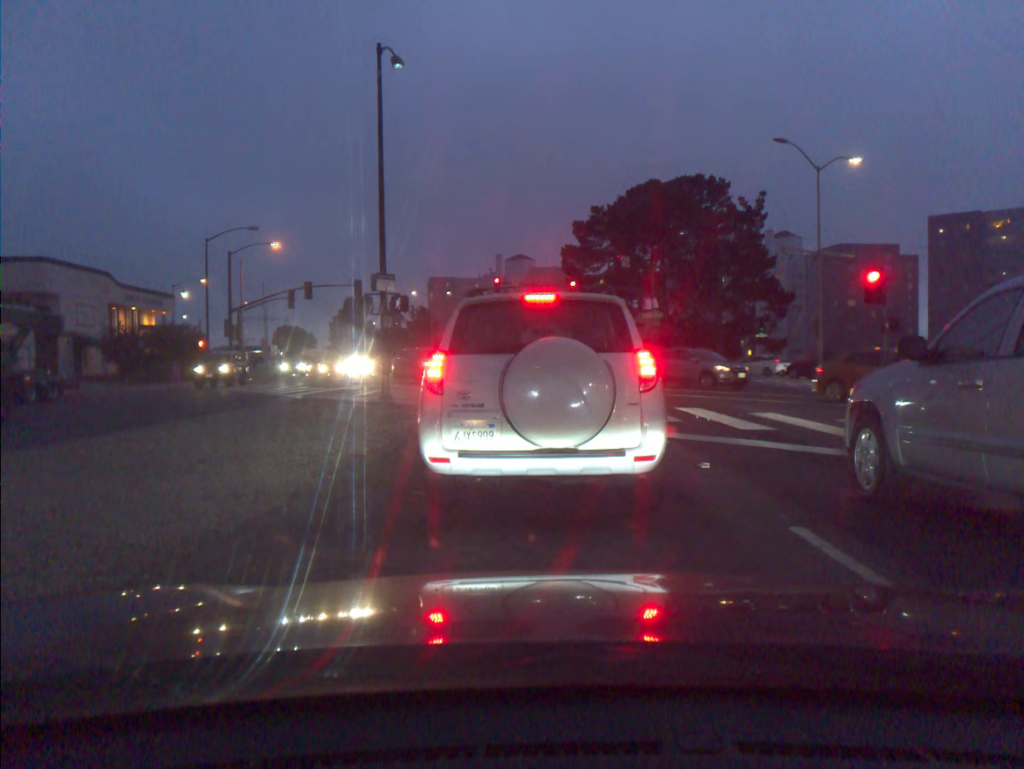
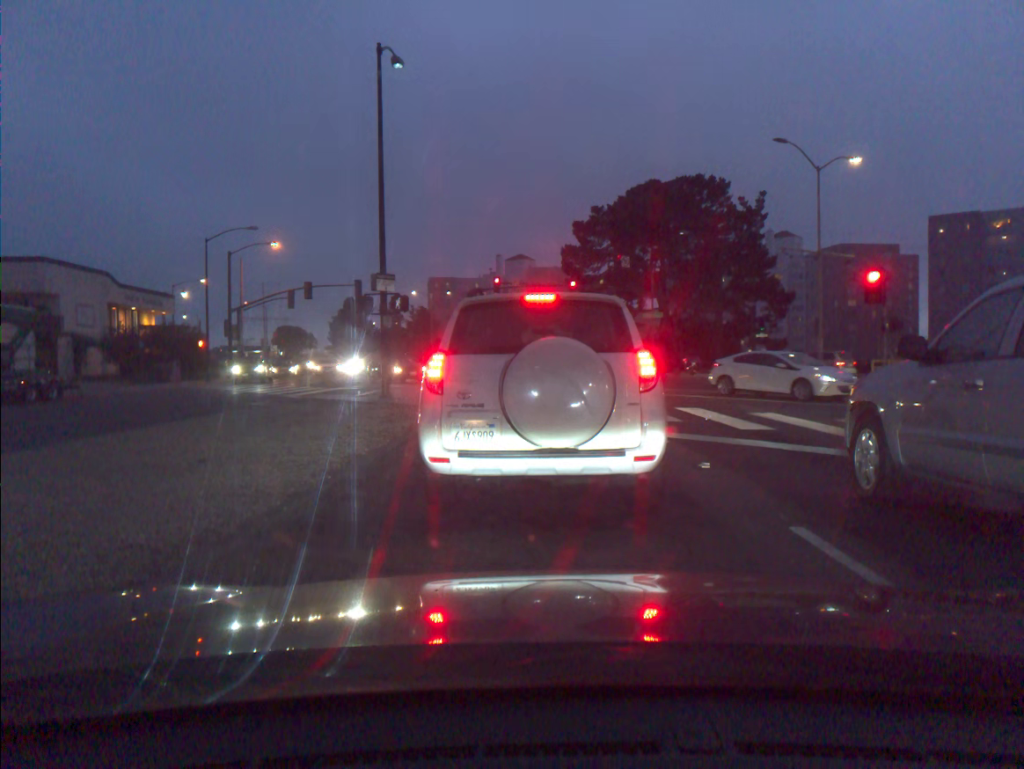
(0.0, 0.0) m; 0°
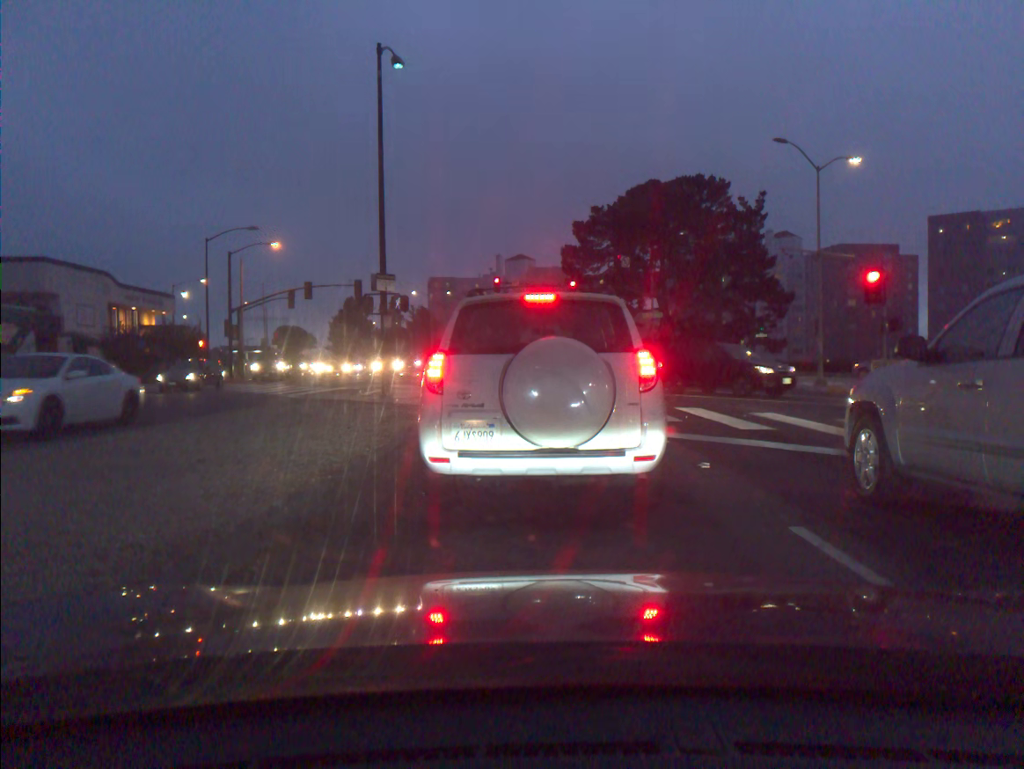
(0.0, 0.0) m; 0°
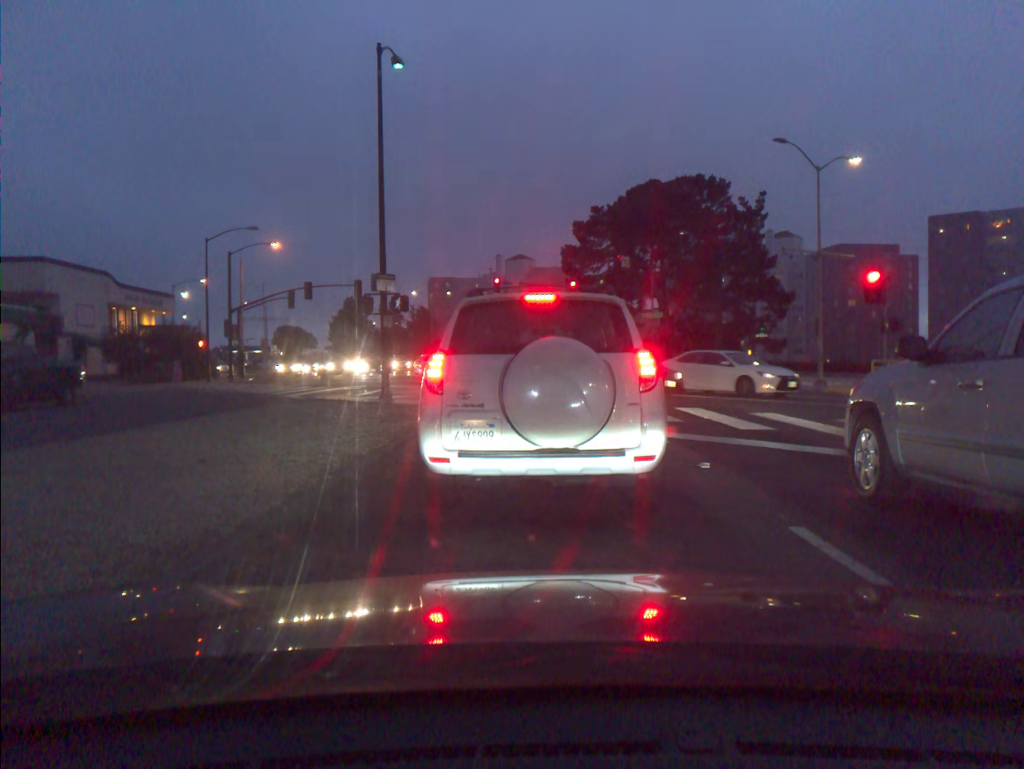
(0.0, +0.1) m; 0°
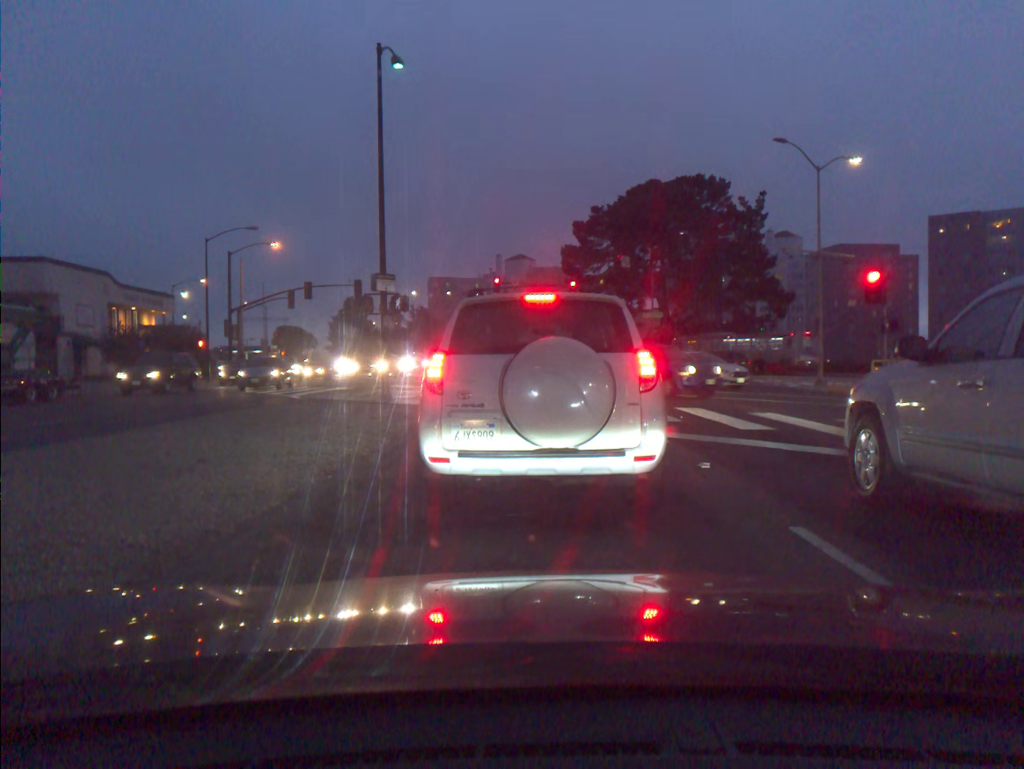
(0.0, 0.0) m; 0°
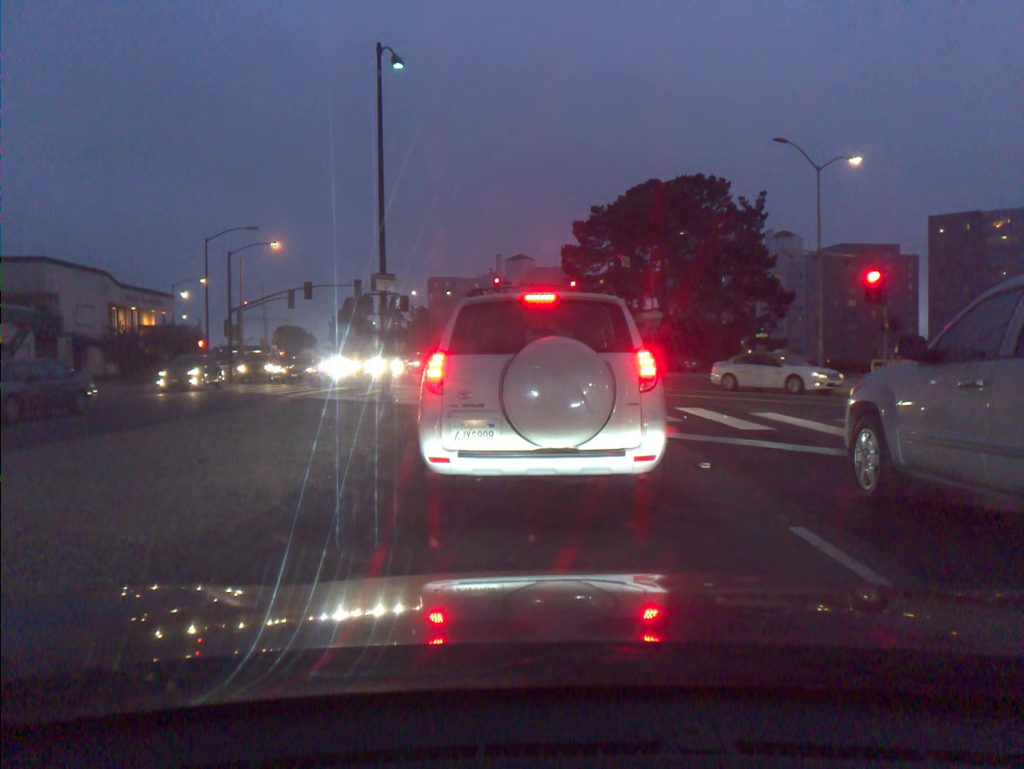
(0.0, 0.0) m; 0°
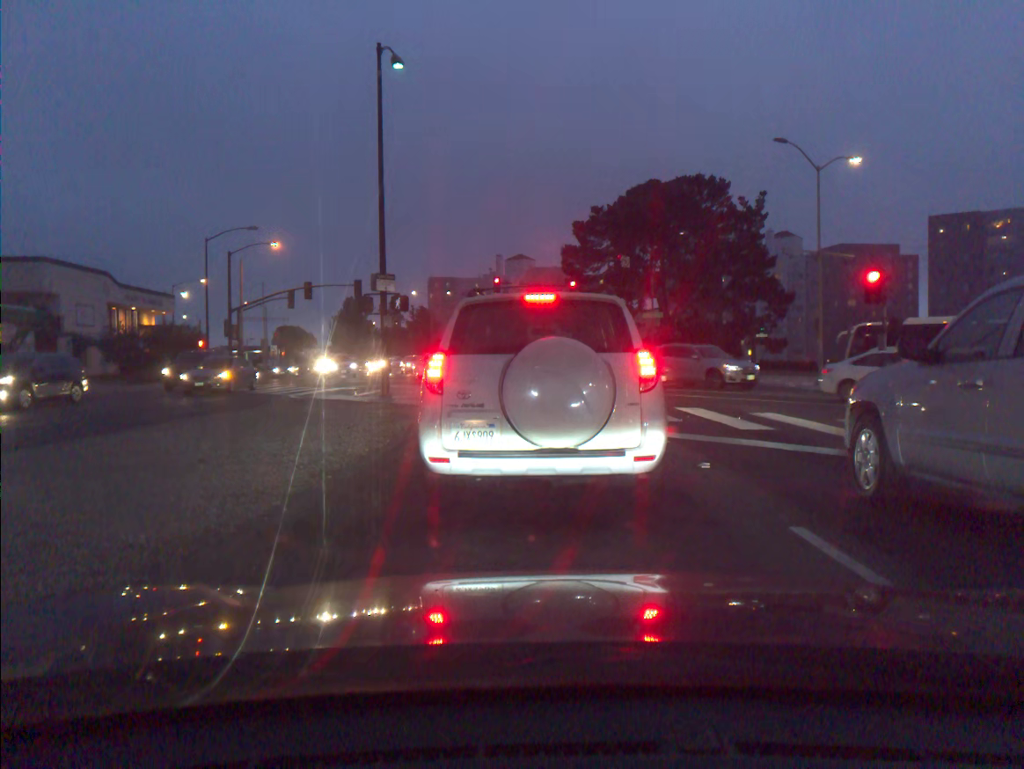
(0.0, 0.0) m; 0°
